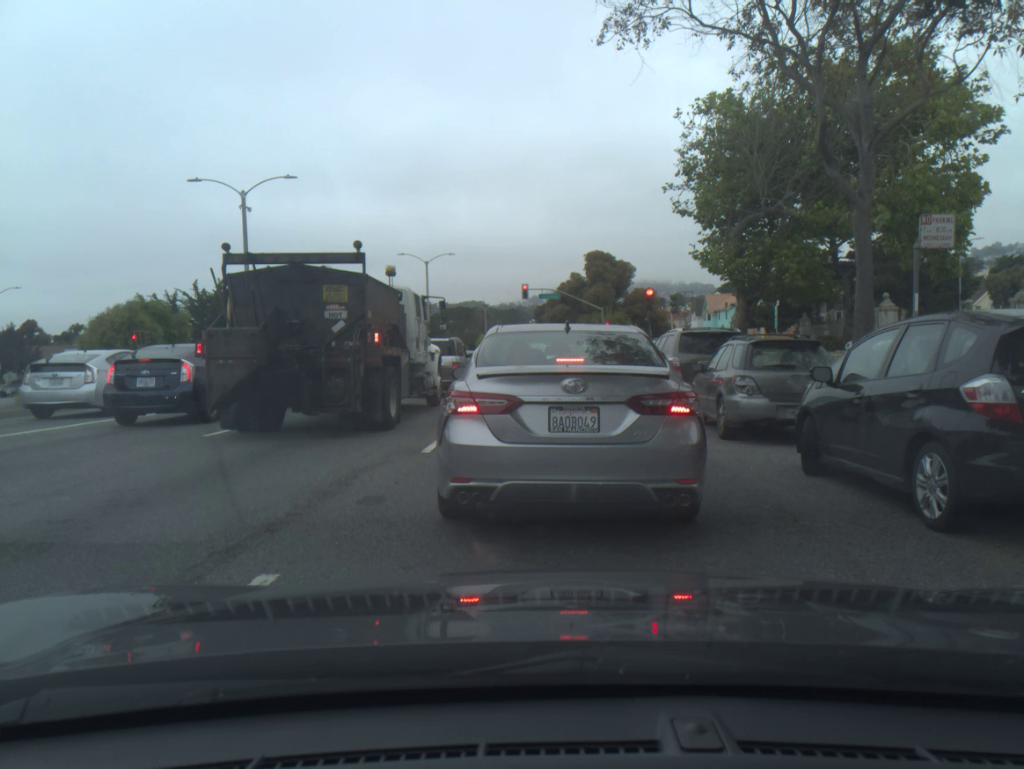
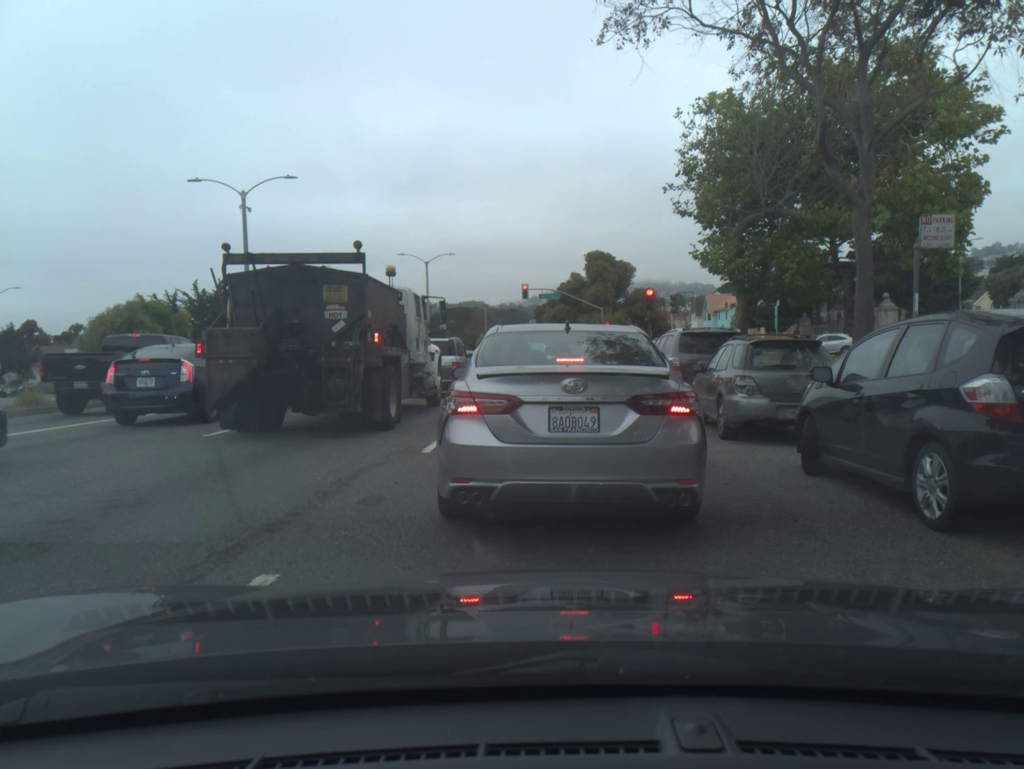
(0.0, 0.0) m; 0°
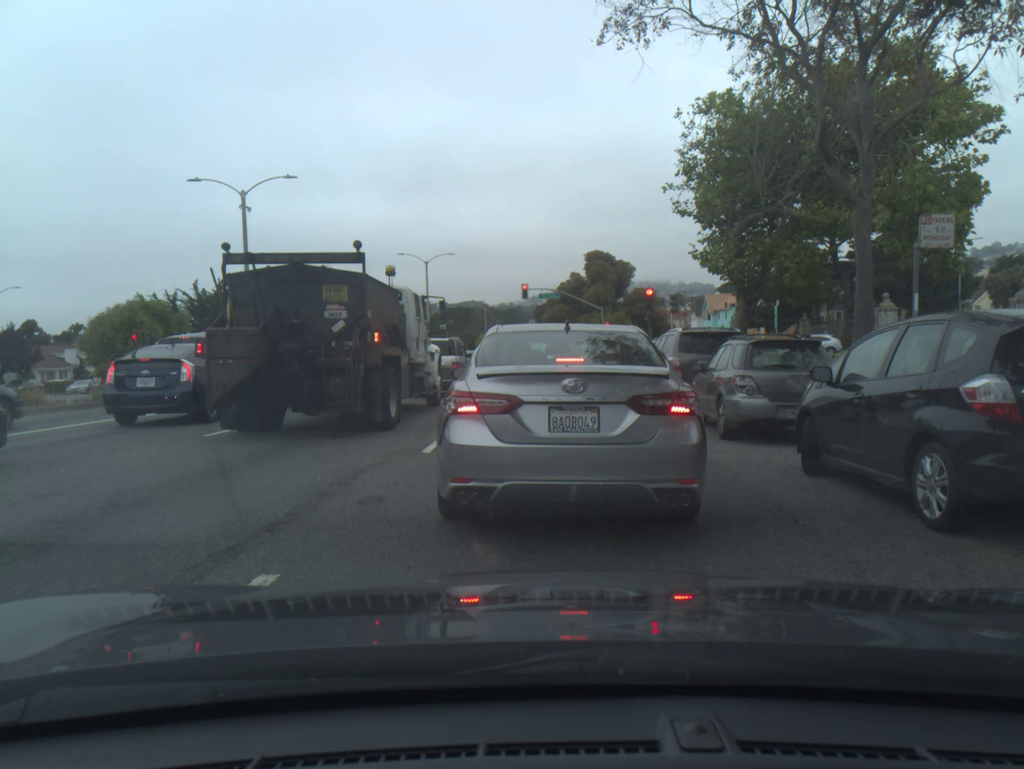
(0.0, 0.0) m; 0°
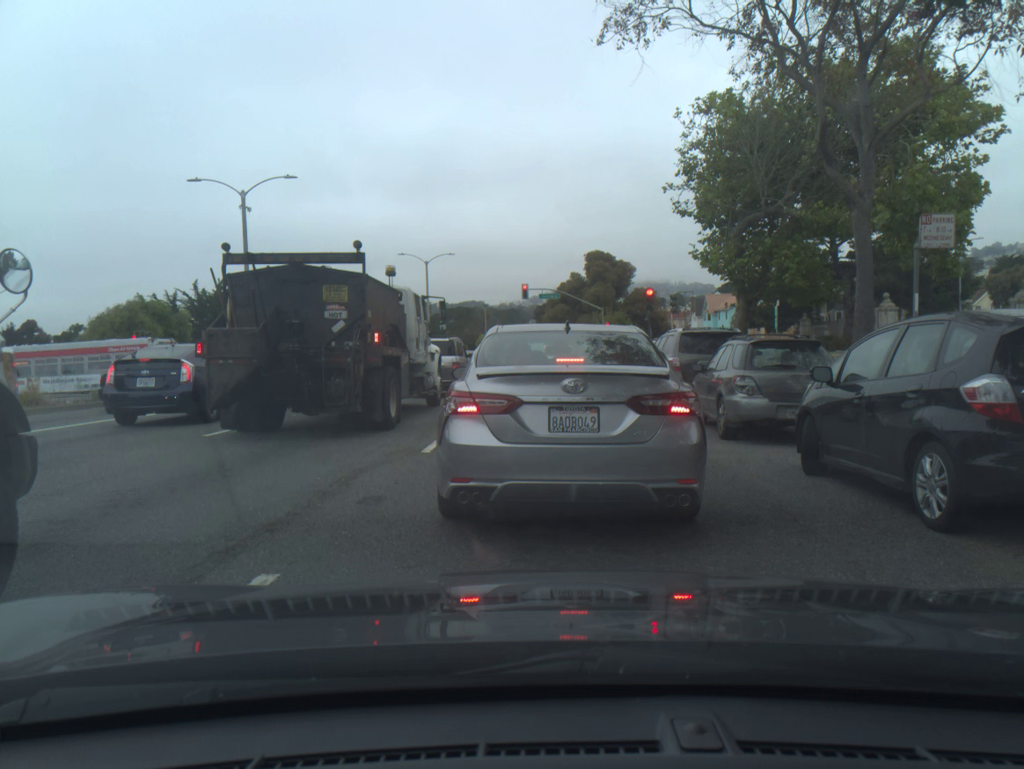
(0.0, -0.1) m; 0°
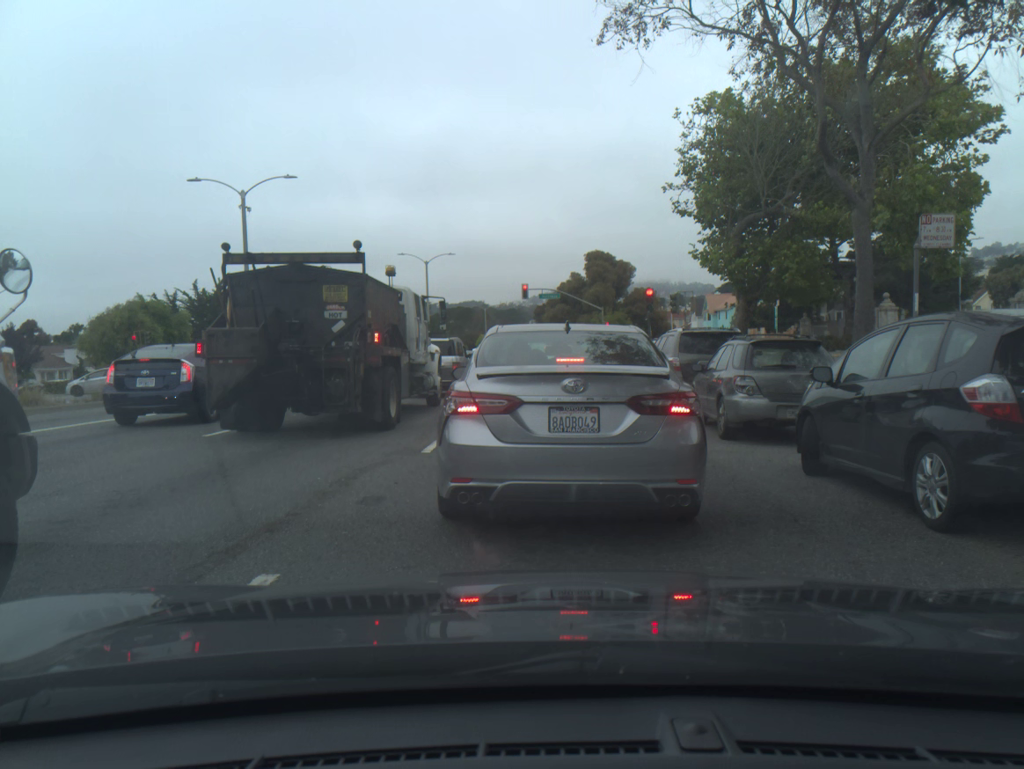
(0.0, 0.0) m; 0°
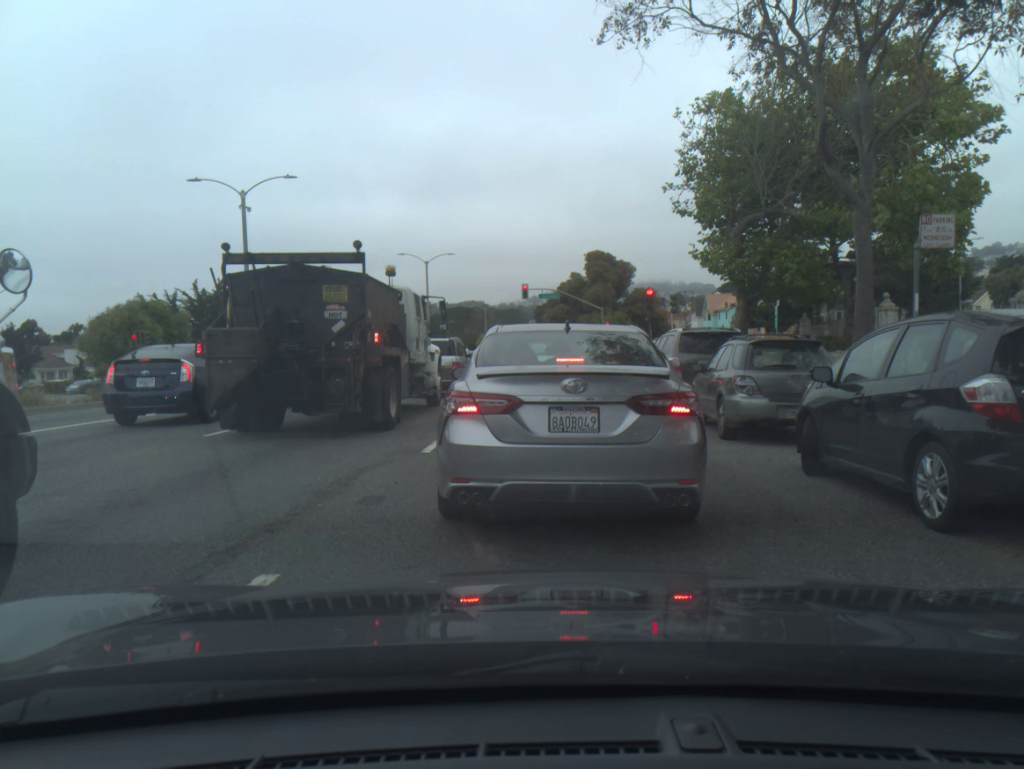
(0.0, 0.0) m; 0°
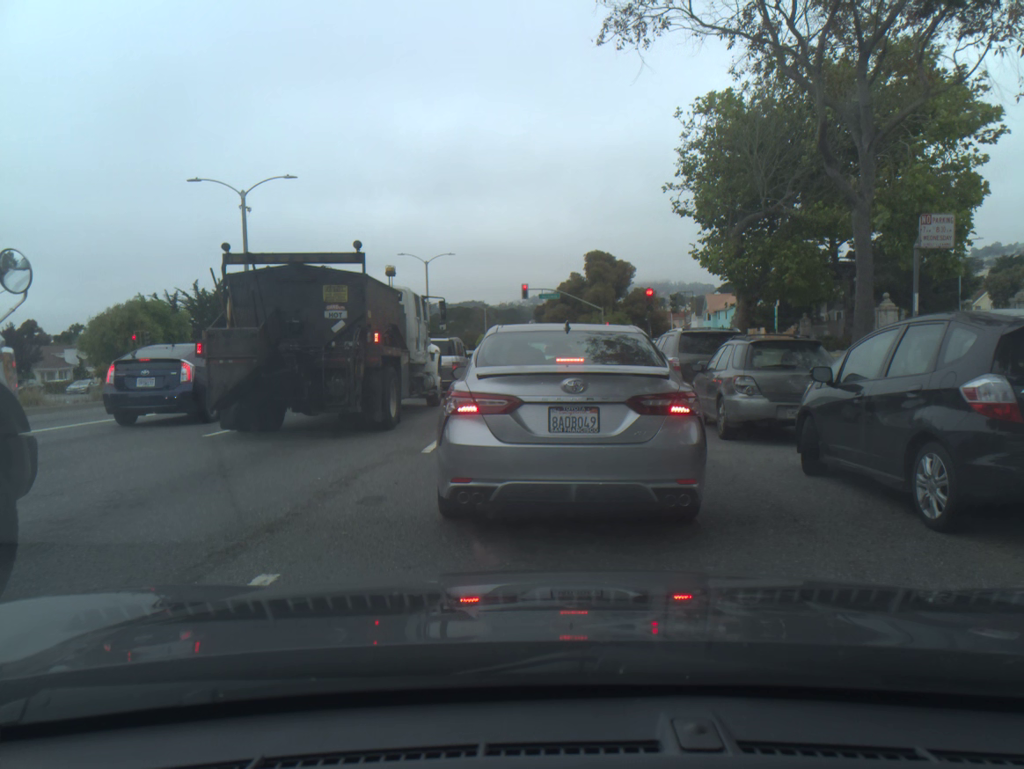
(0.0, 0.0) m; 0°
